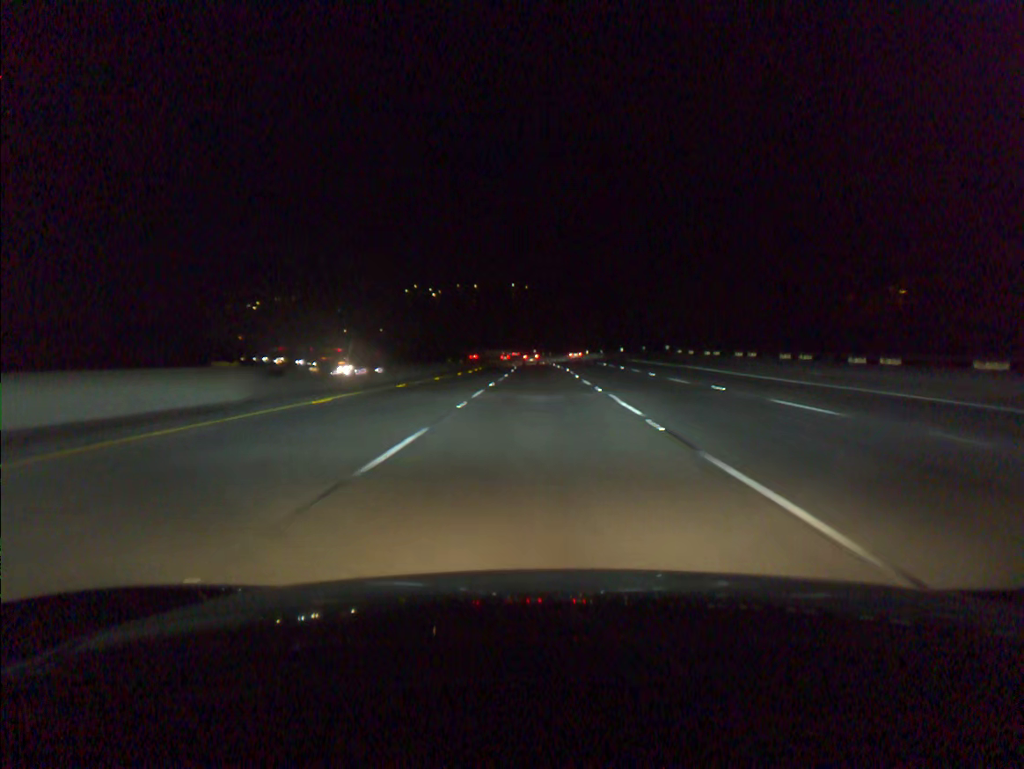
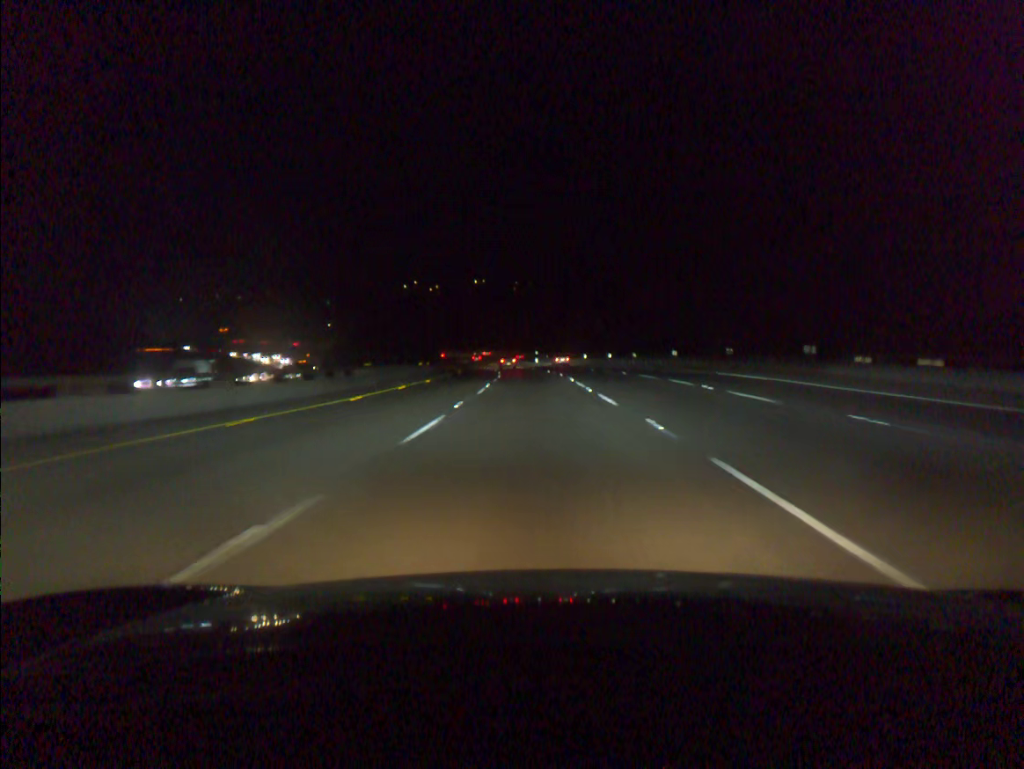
(0.0, +39.0) m; 0°
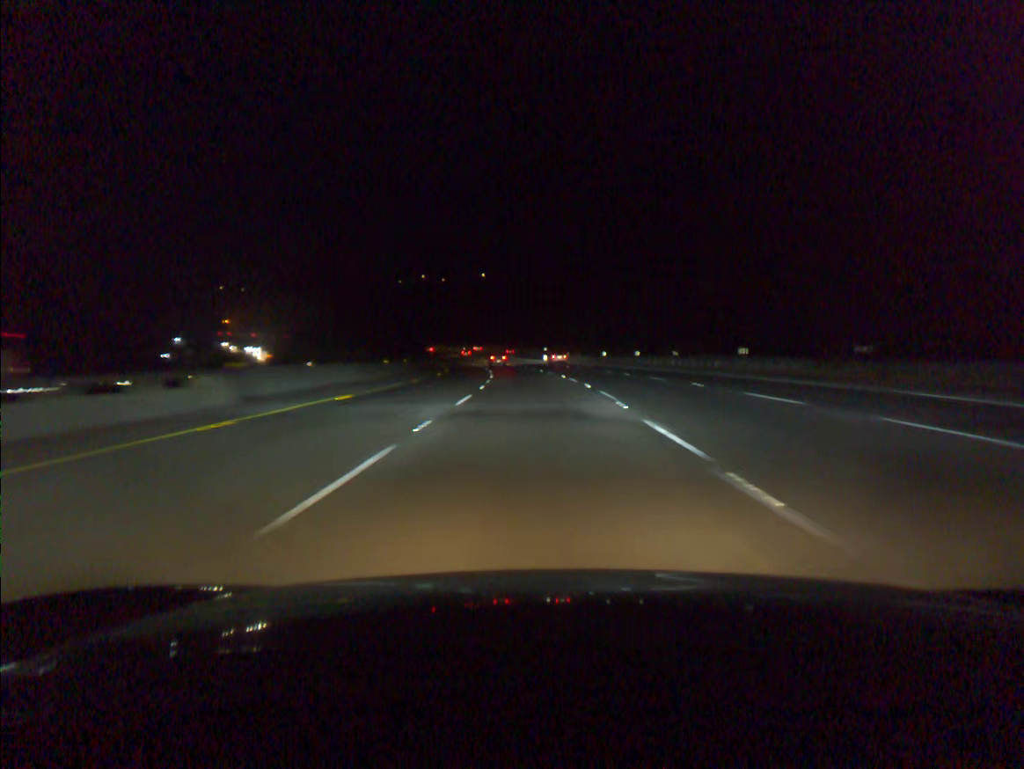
(-0.1, +19.5) m; -1°
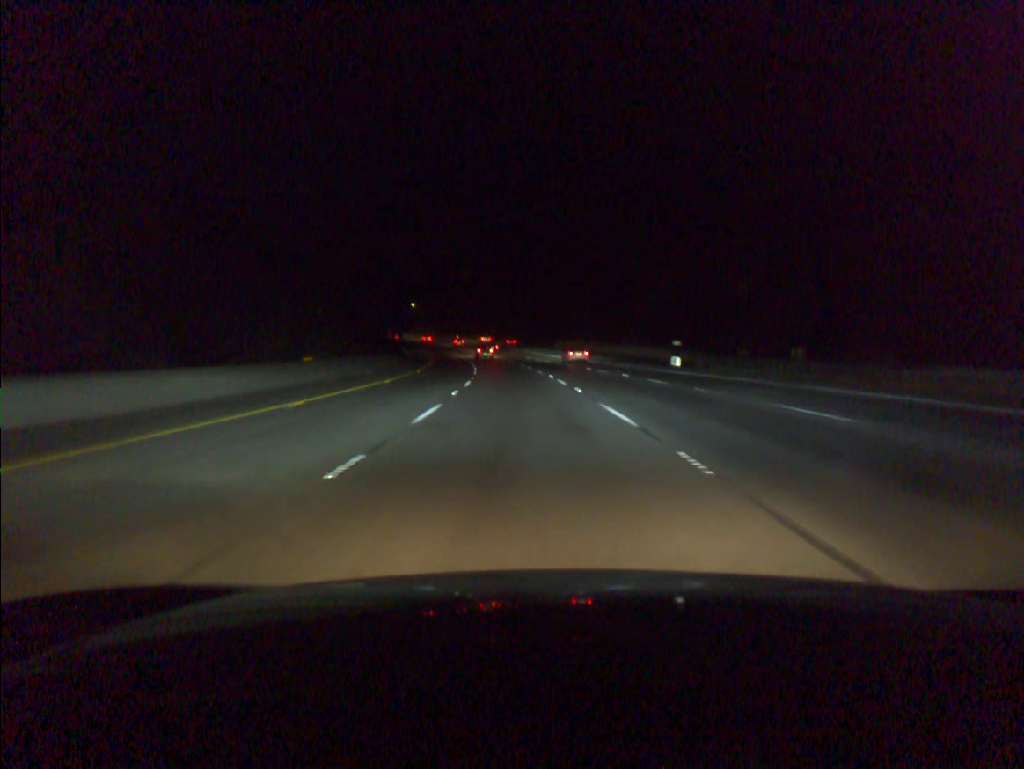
(-3.4, +77.7) m; -6°
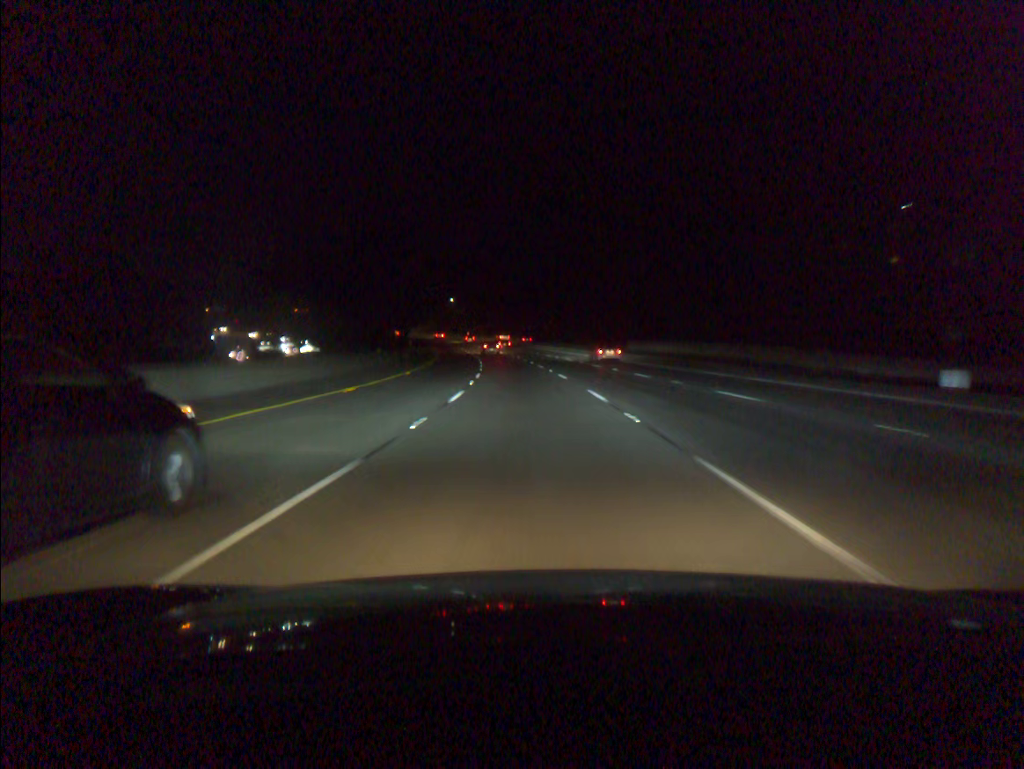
(-1.3, +38.9) m; -4°
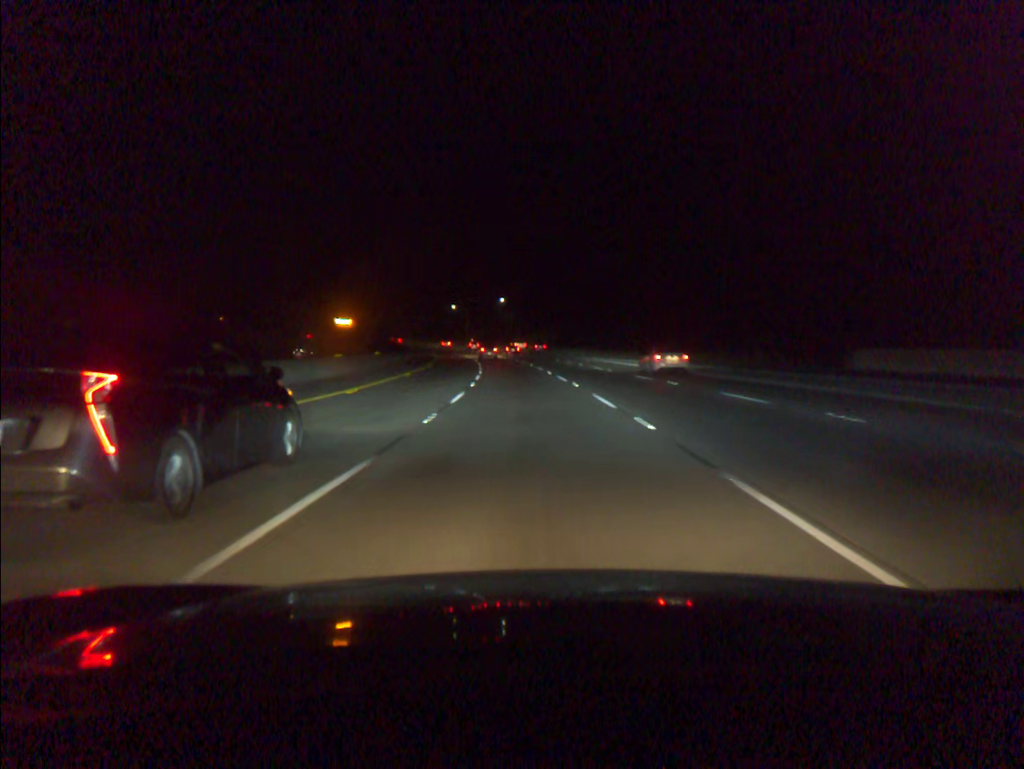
(-2.7, +58.2) m; -5°
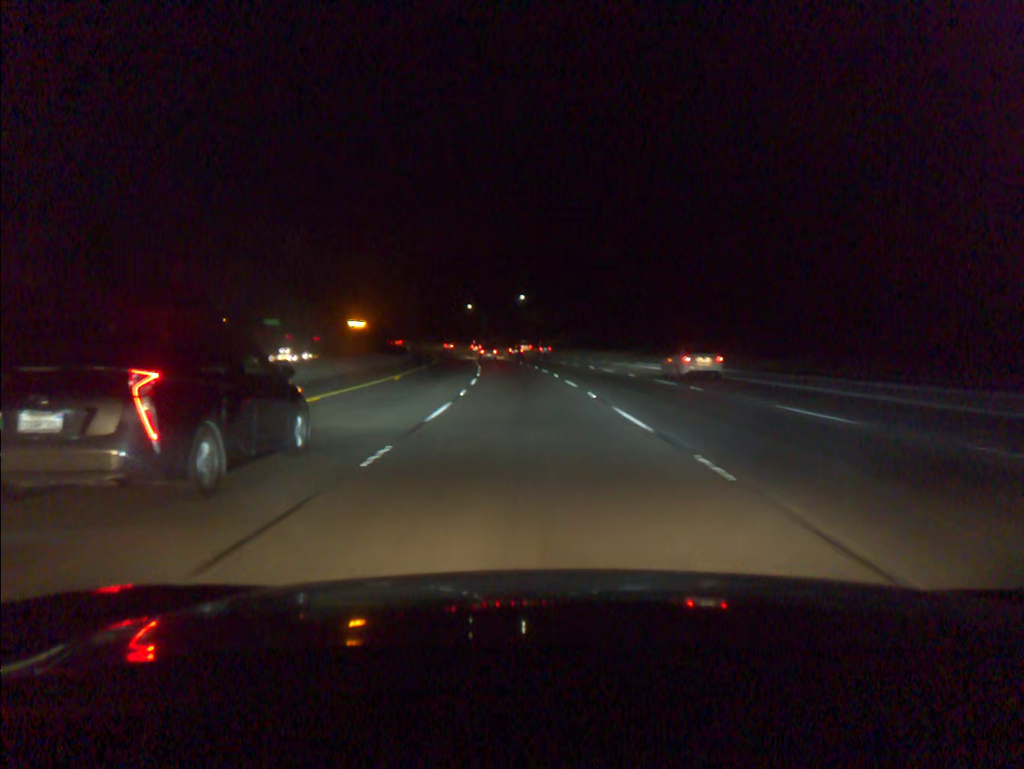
(-0.3, +19.4) m; -1°
